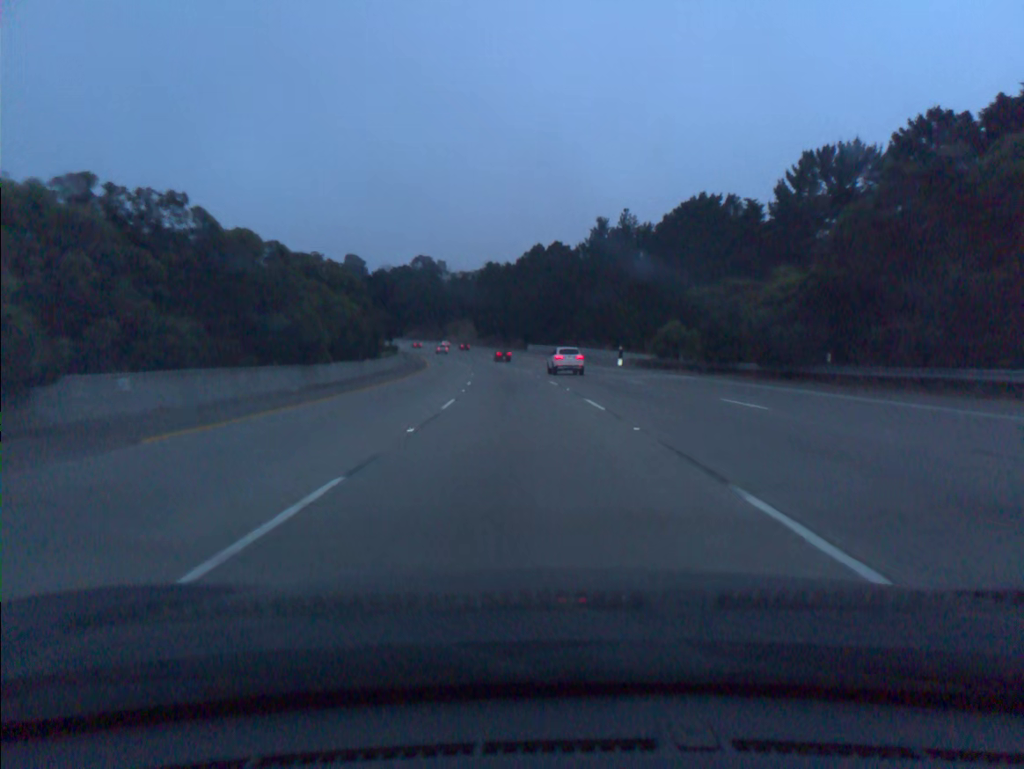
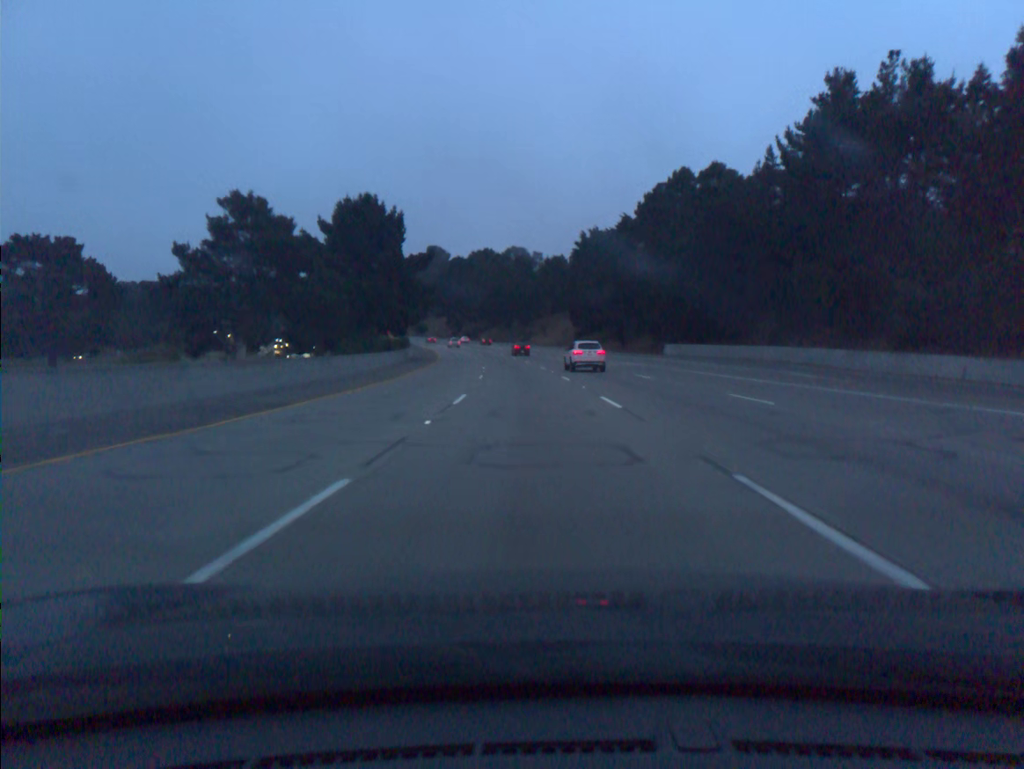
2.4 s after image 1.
(-4.9, +73.0) m; -8°
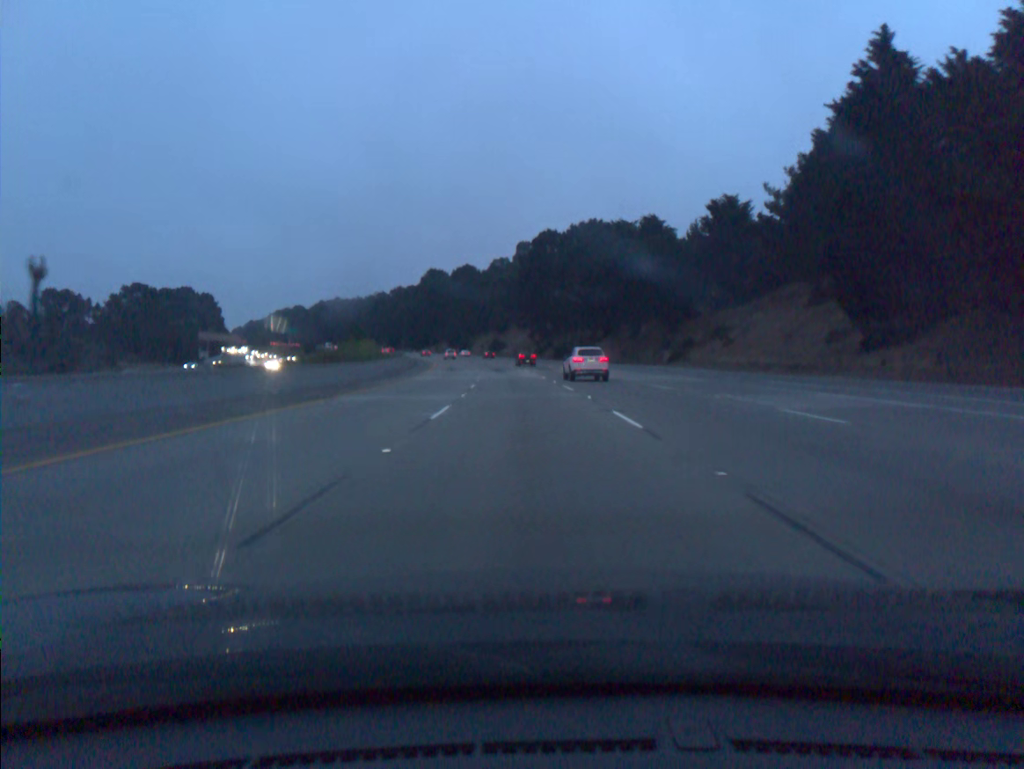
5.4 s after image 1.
(-5.9, +90.8) m; -8°
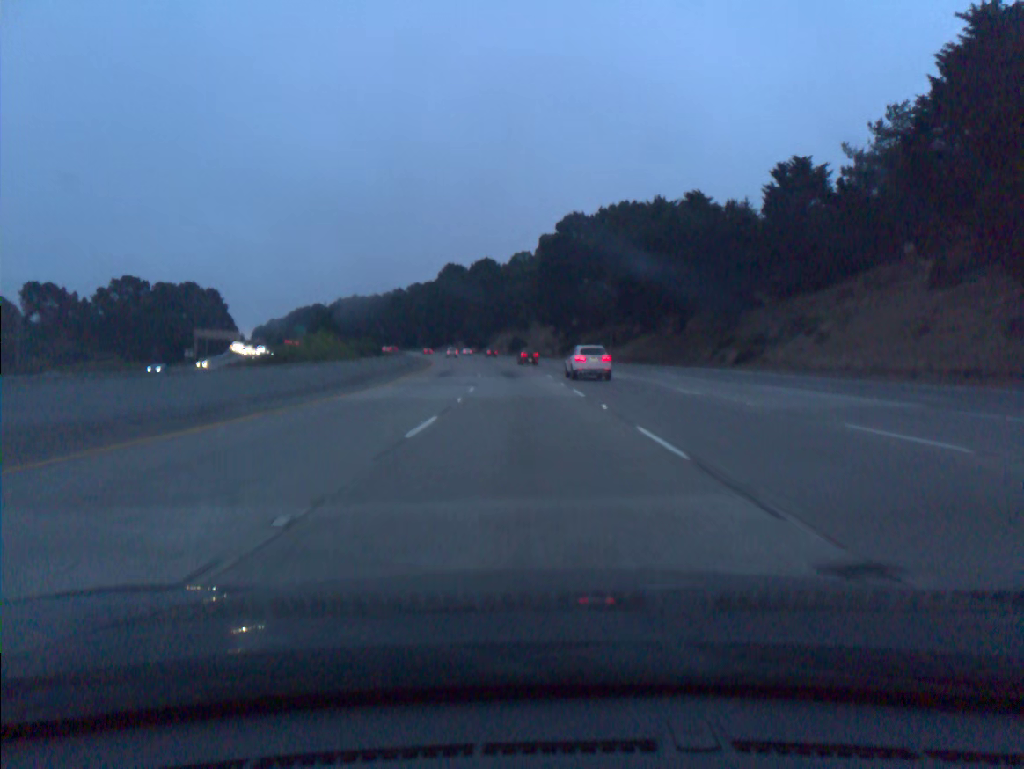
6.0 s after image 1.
(-0.3, +18.1) m; -2°
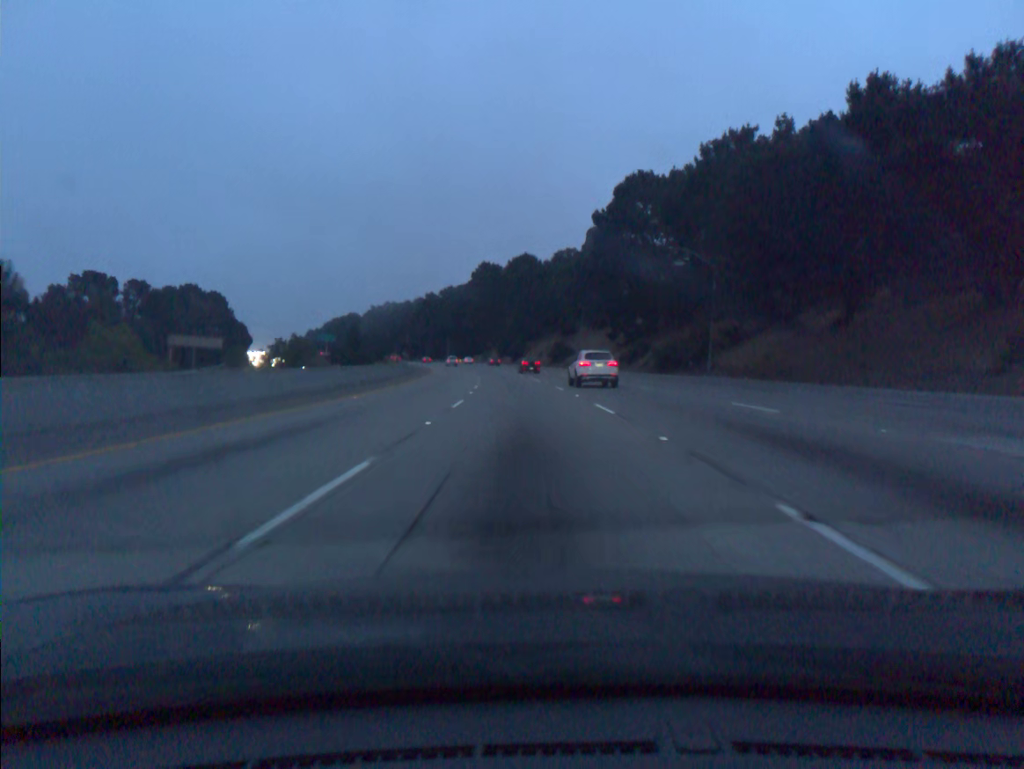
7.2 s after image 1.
(-1.0, +36.1) m; -3°
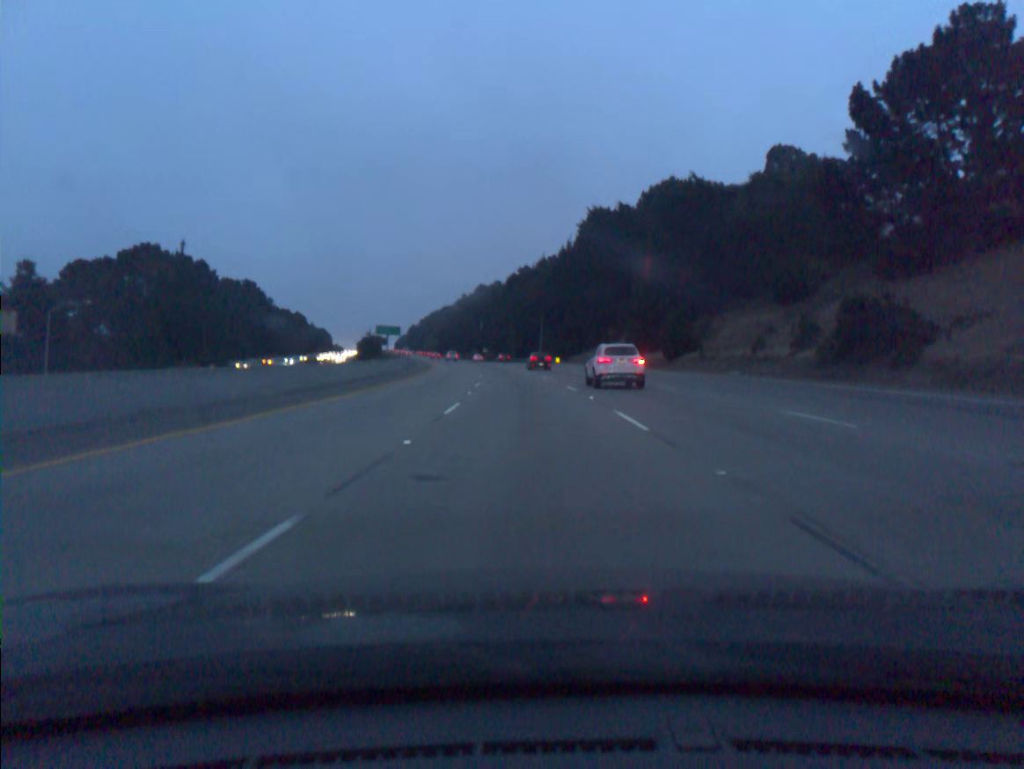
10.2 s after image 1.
(-6.6, +90.6) m; -8°
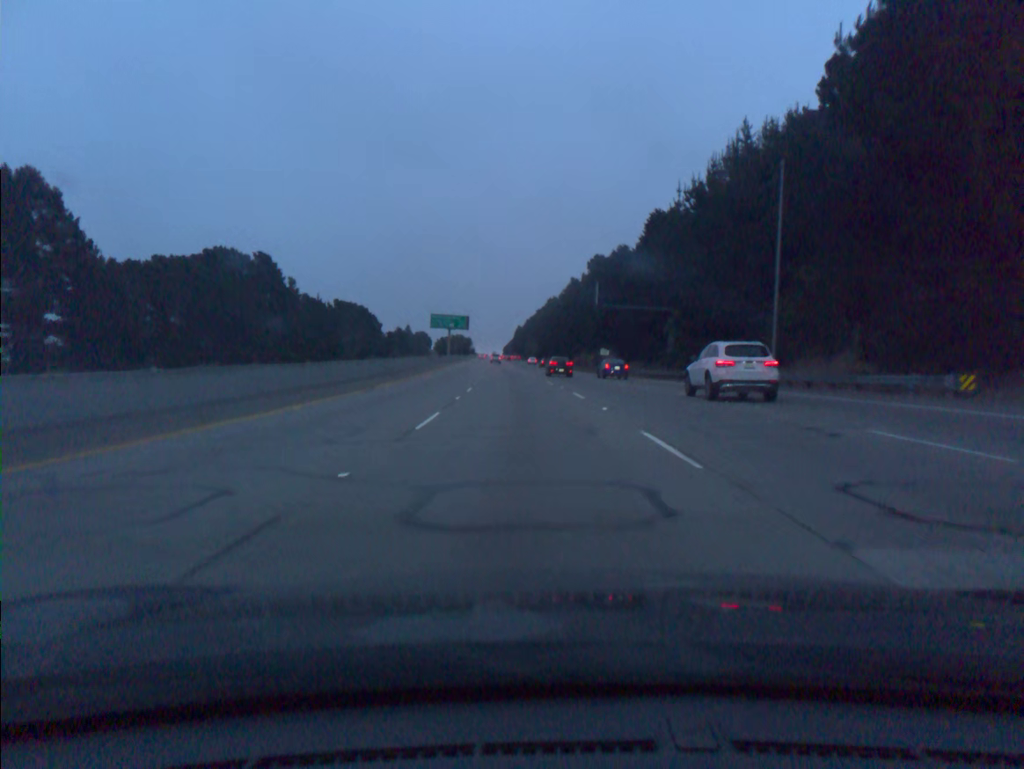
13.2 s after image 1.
(-6.5, +91.1) m; -9°
